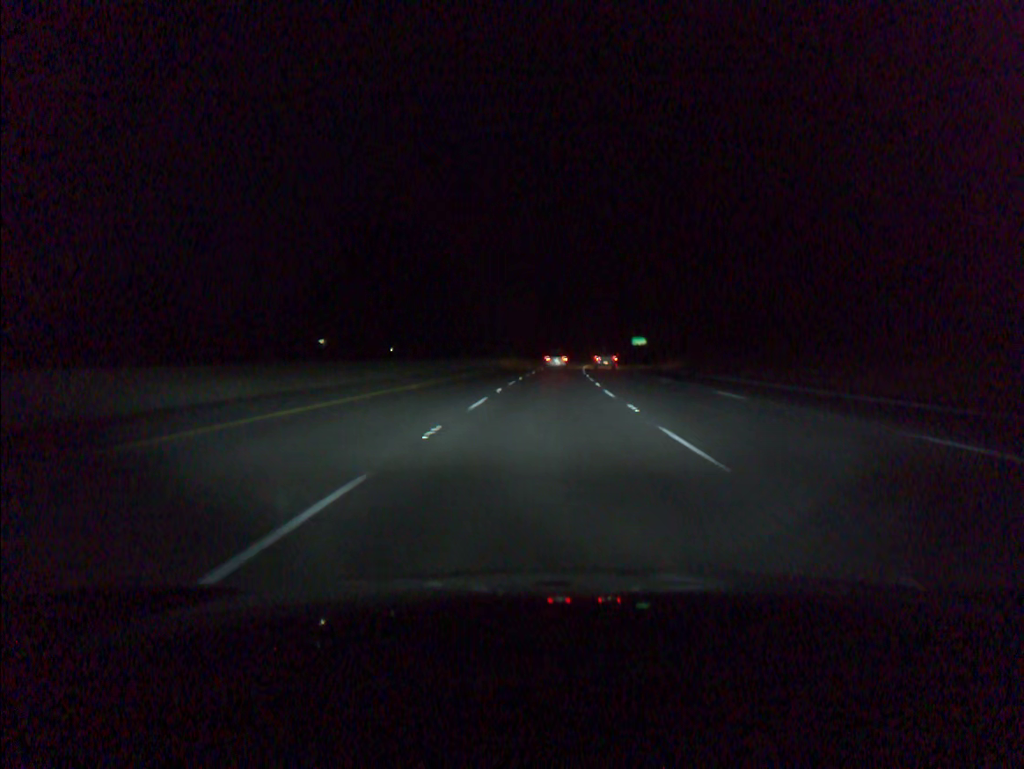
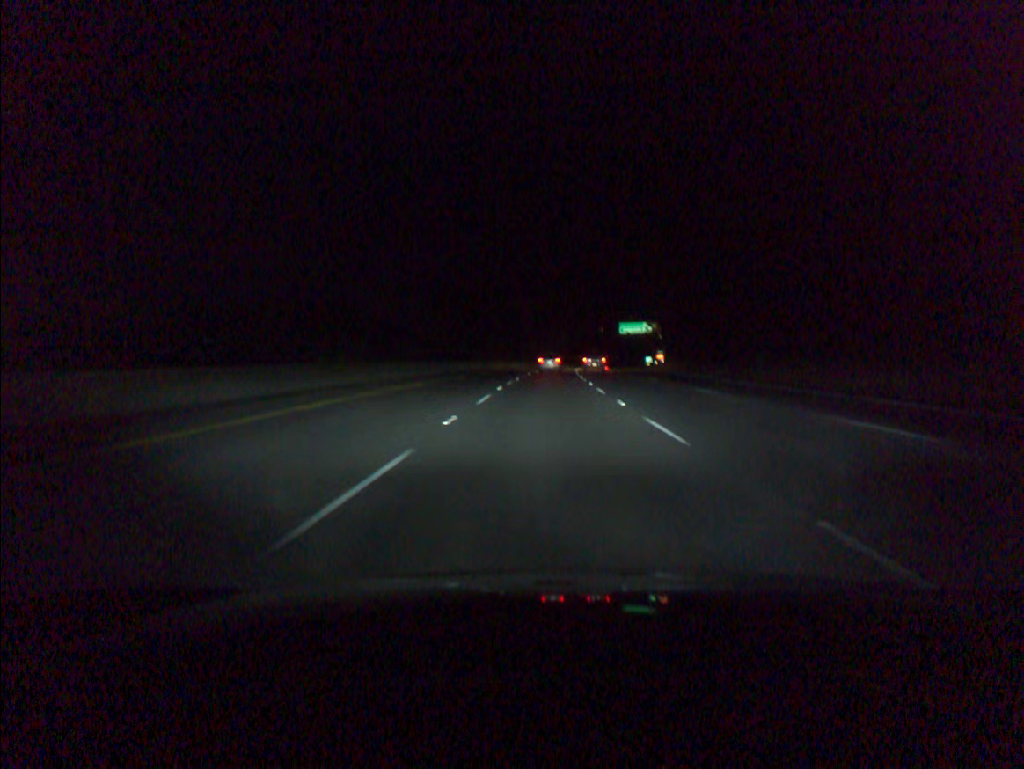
(+2.6, +85.0) m; +4°
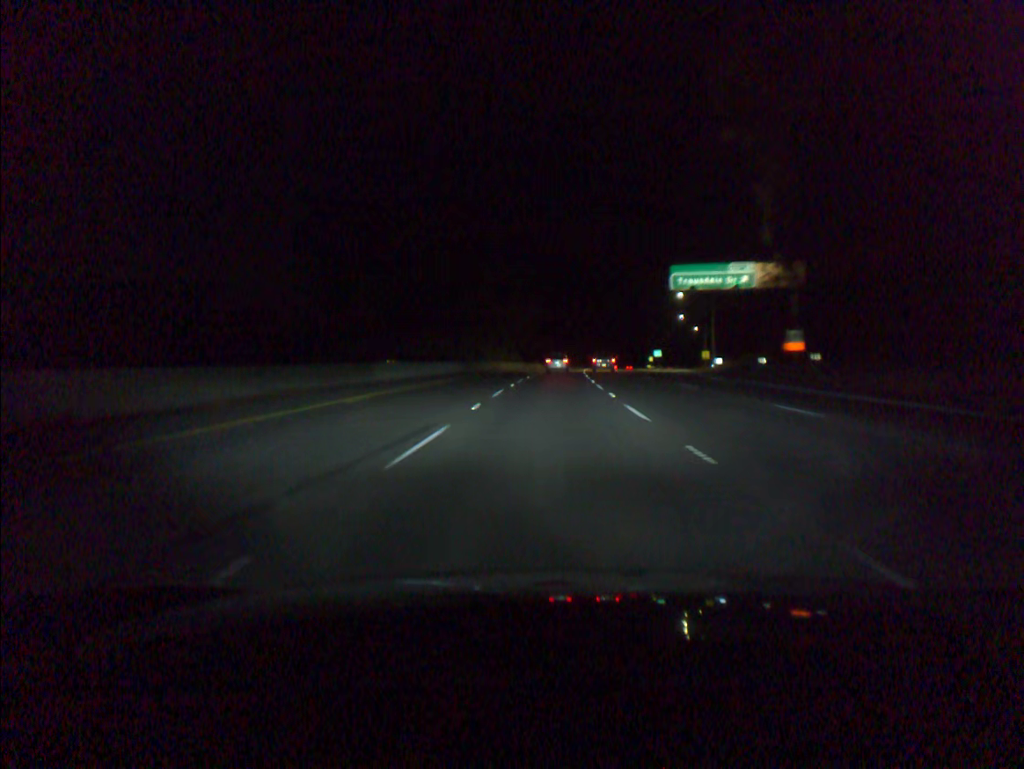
(+2.0, +83.5) m; +3°
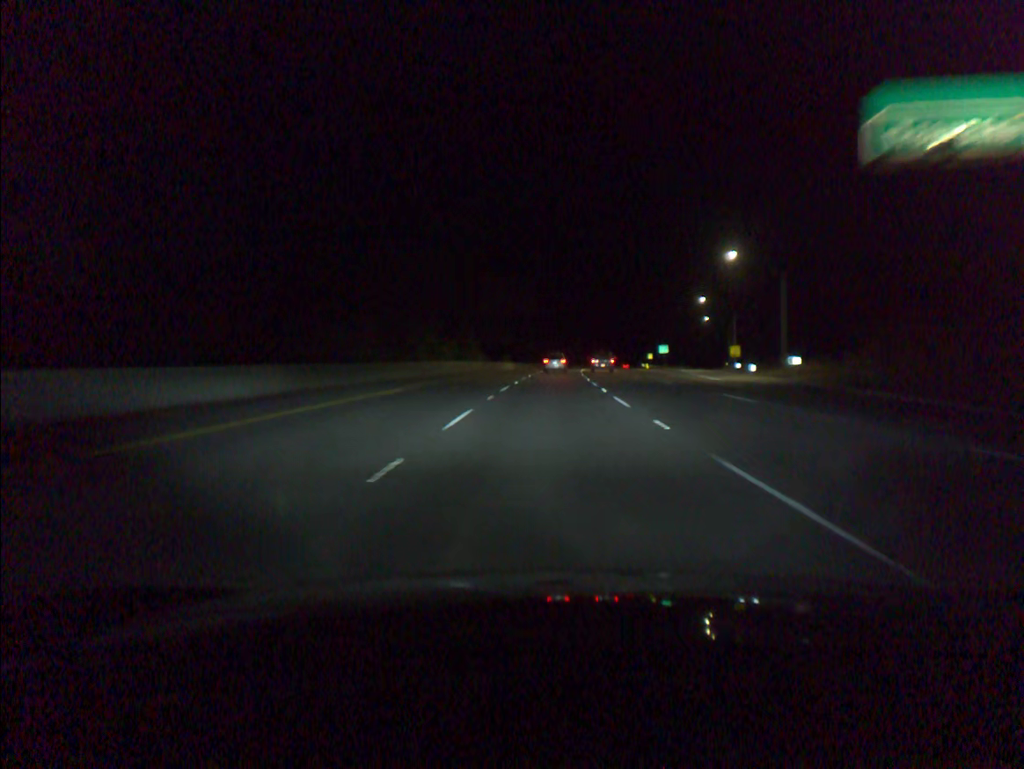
(+0.6, +39.4) m; +2°
